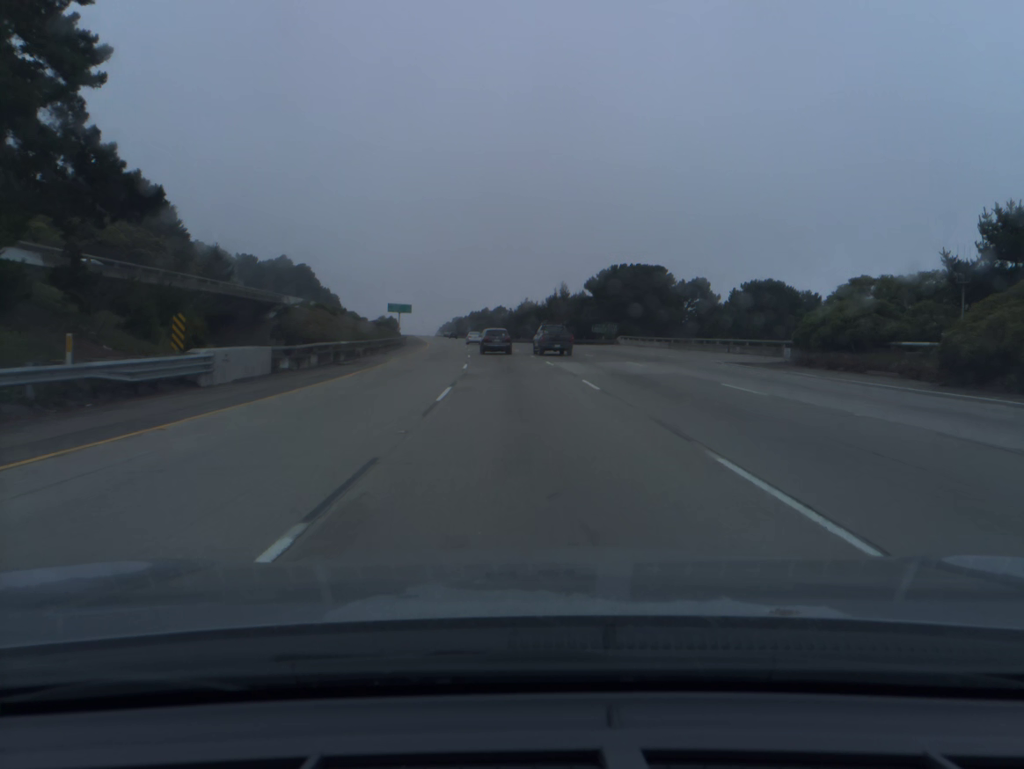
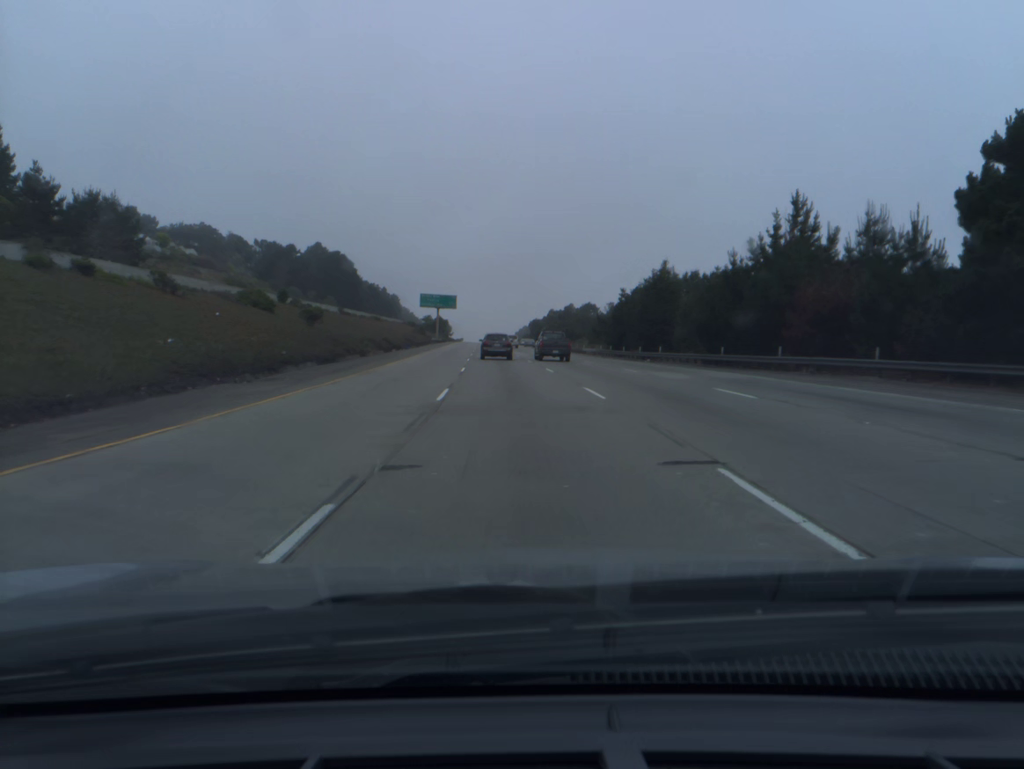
(-4.2, +80.9) m; -6°
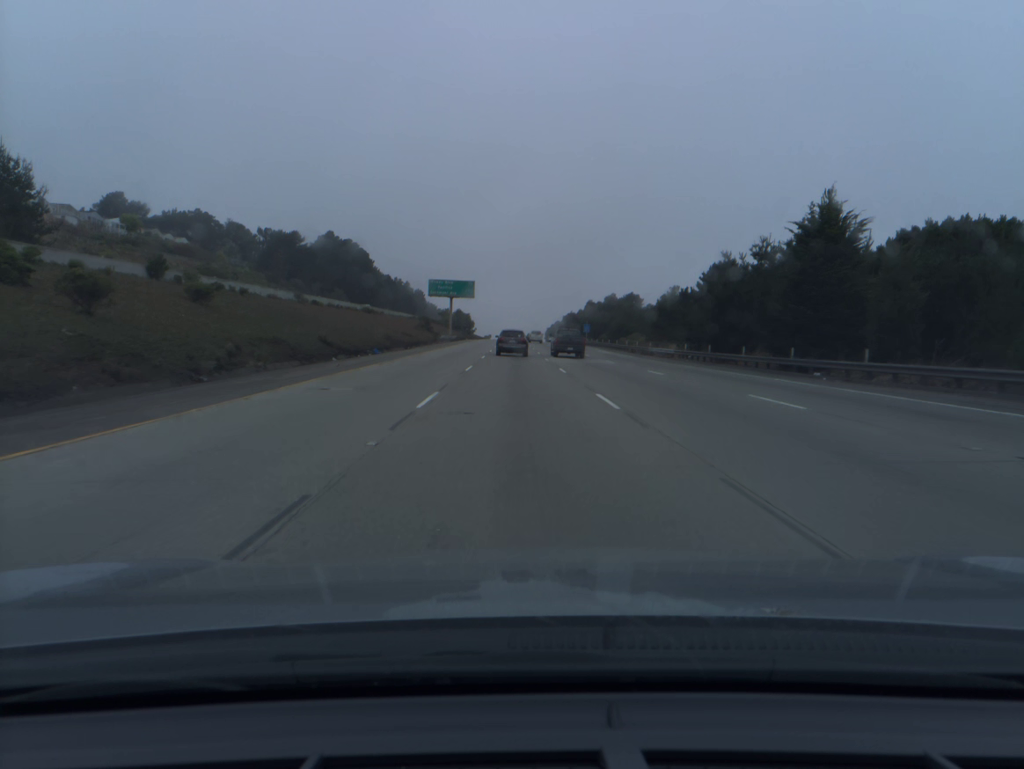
(-0.6, +32.1) m; -2°
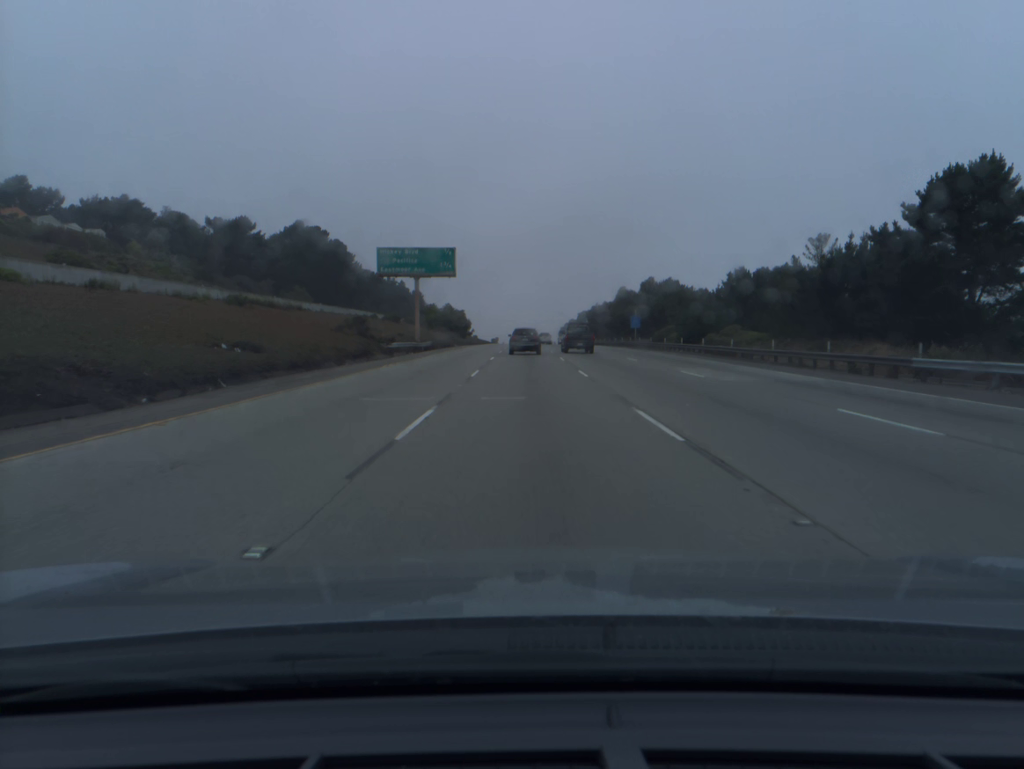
(-0.6, +48.0) m; -1°
